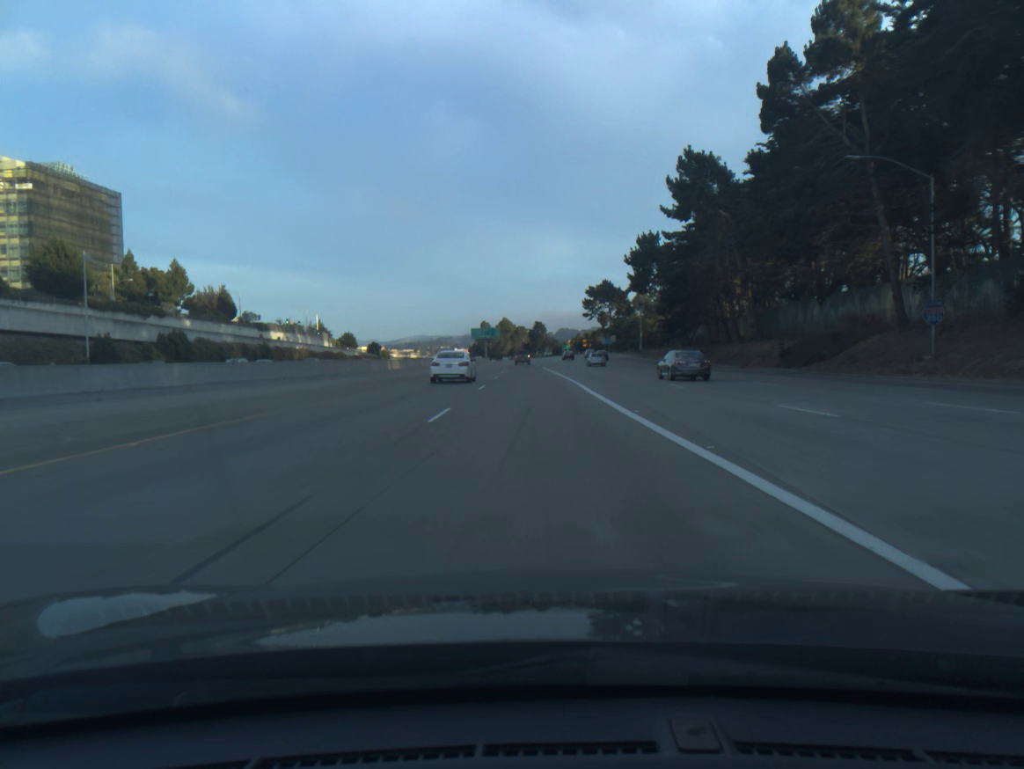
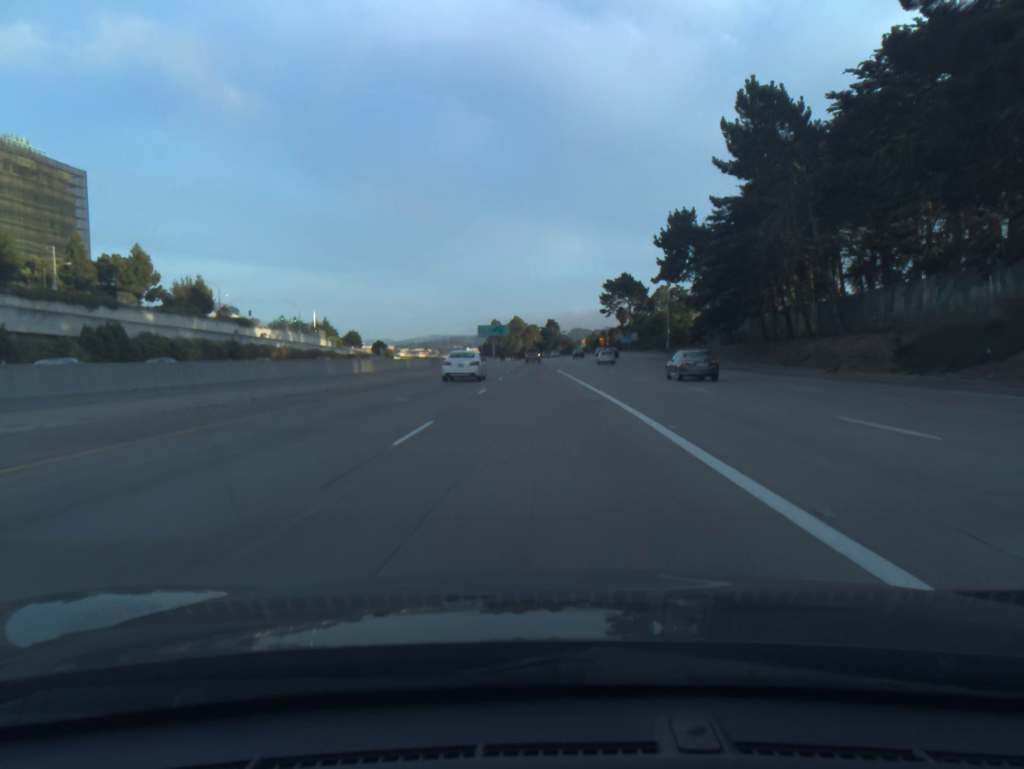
(-0.1, +18.3) m; -1°
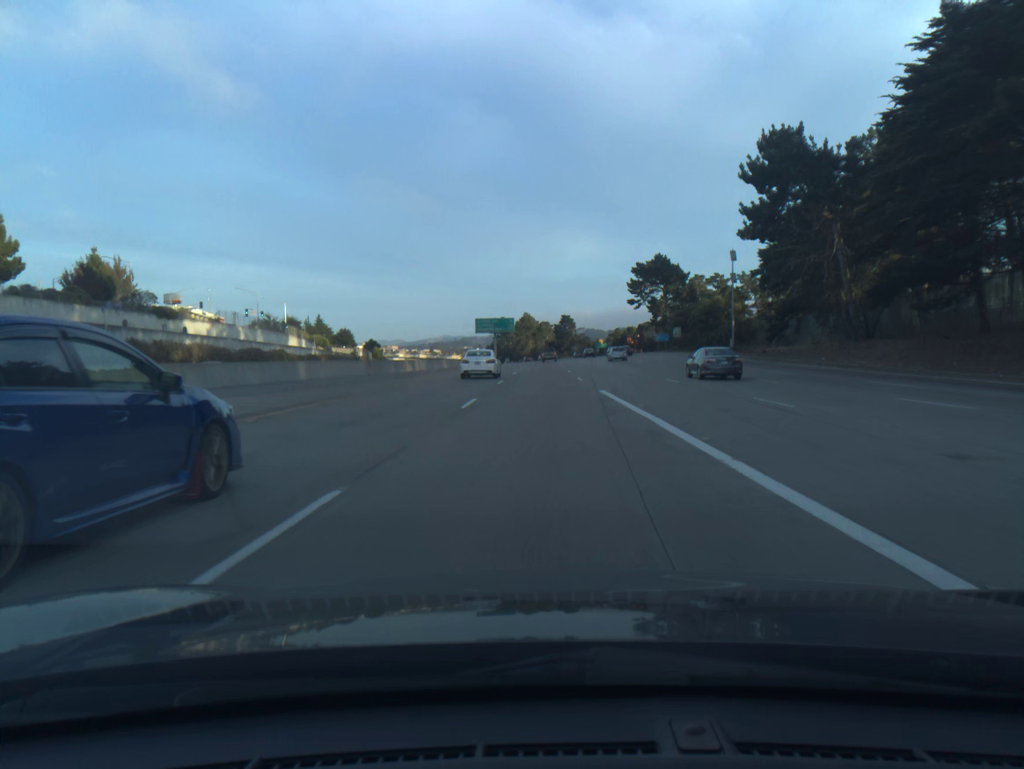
(-0.4, +36.6) m; -1°
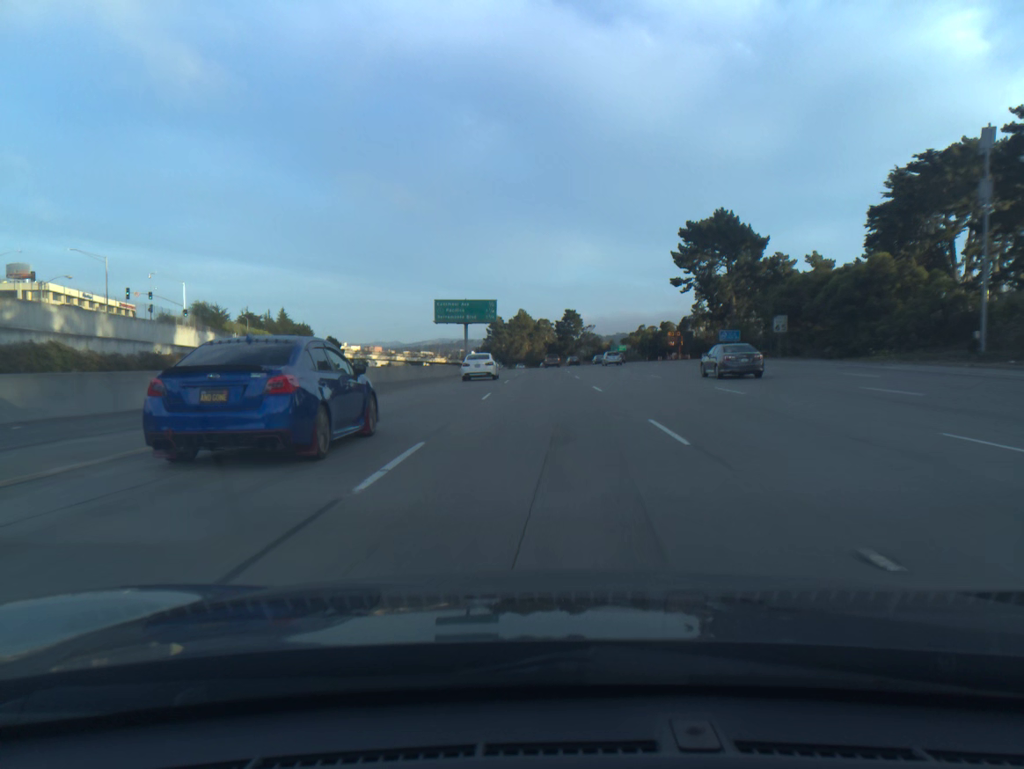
(-0.1, +54.9) m; 0°
